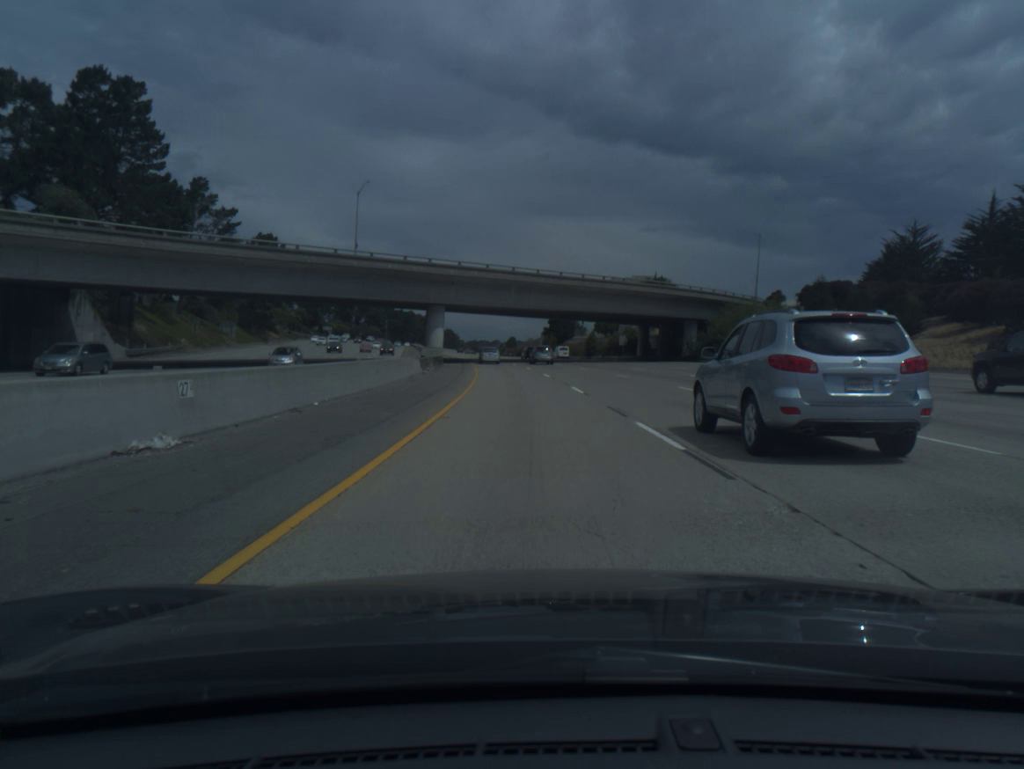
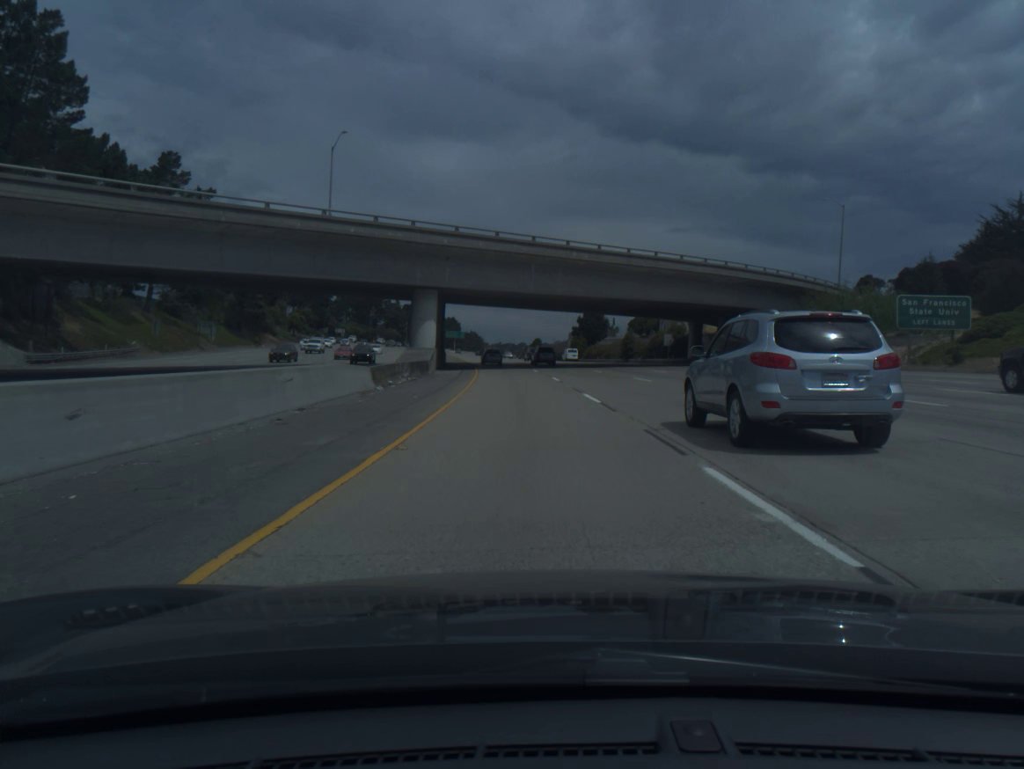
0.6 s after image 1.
(-0.3, +19.4) m; -2°
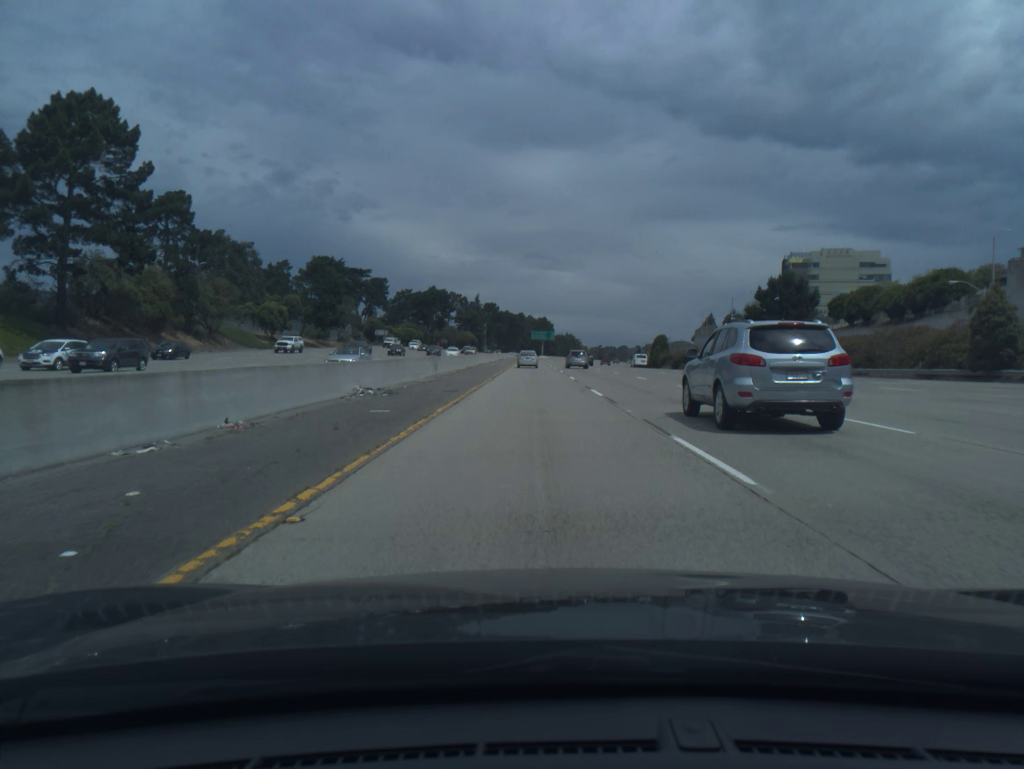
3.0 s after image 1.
(-5.1, +77.3) m; -7°
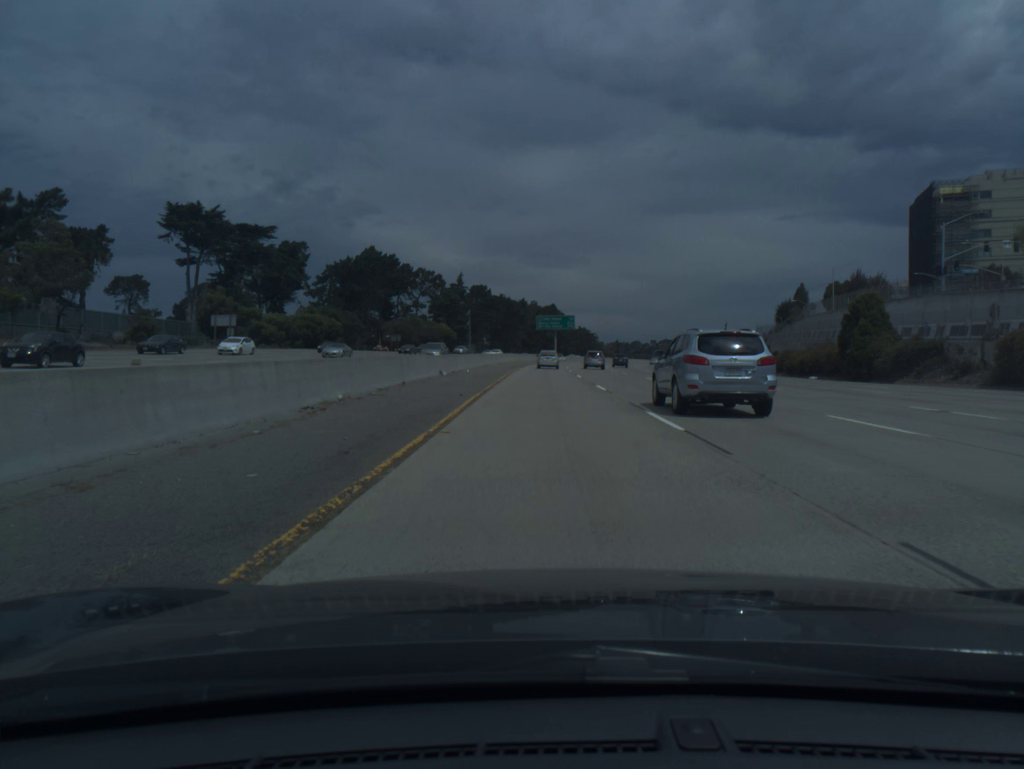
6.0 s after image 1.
(-1.6, +96.0) m; -1°
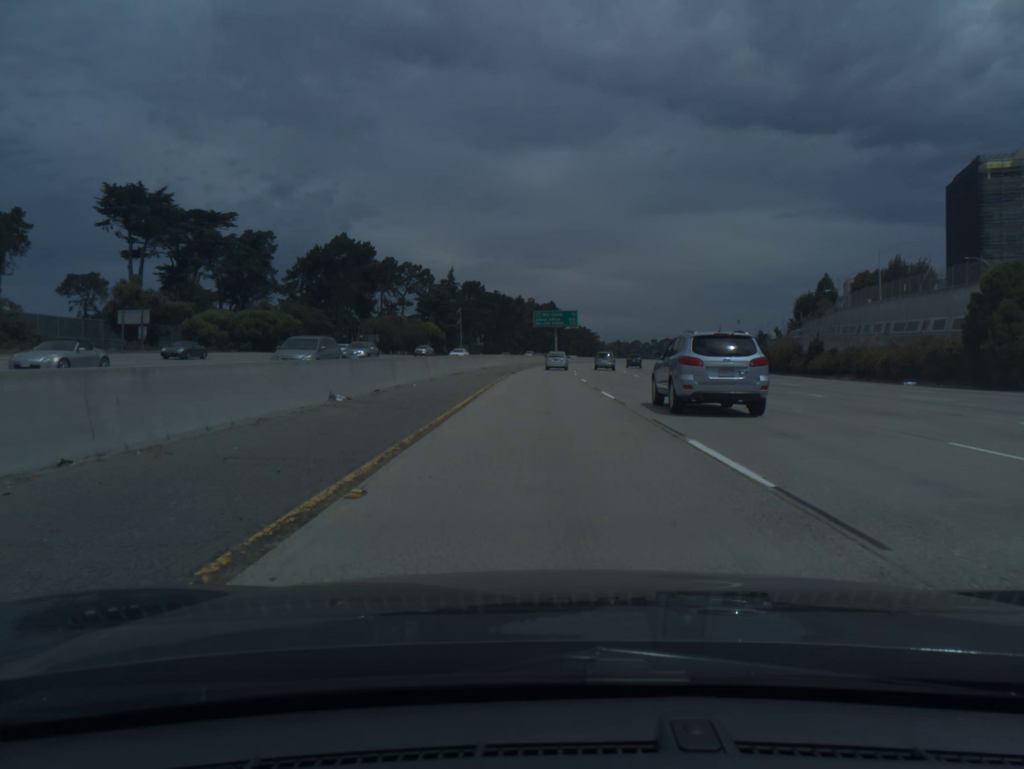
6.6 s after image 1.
(0.0, +19.0) m; 0°
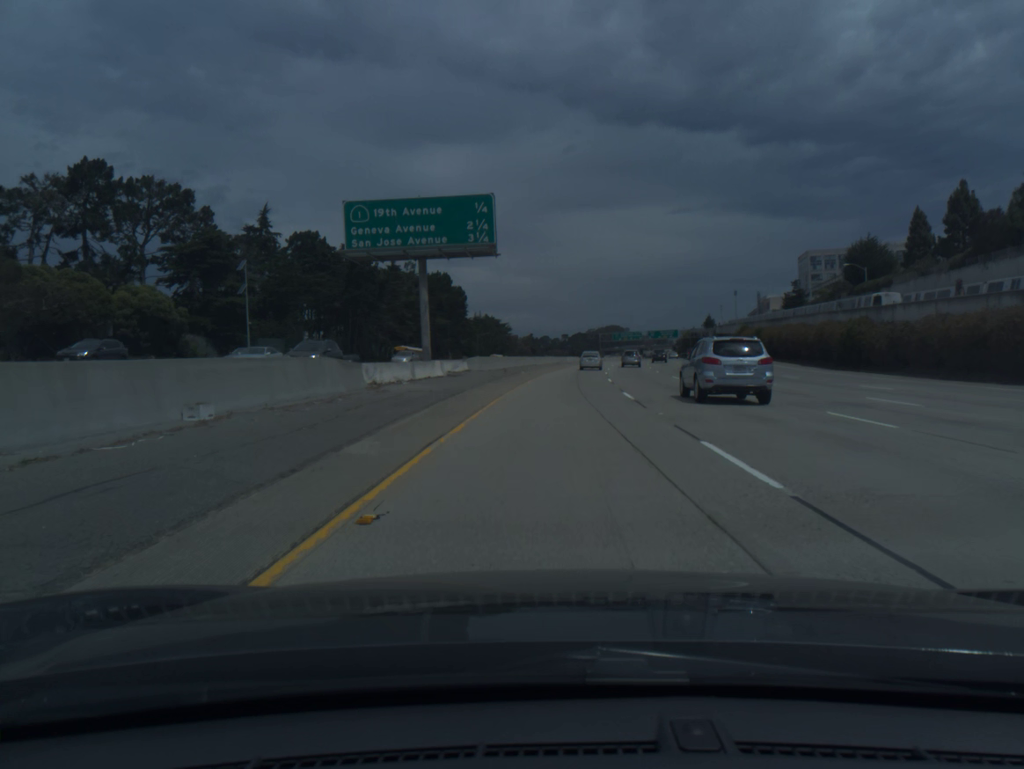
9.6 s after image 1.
(+3.2, +94.0) m; +7°
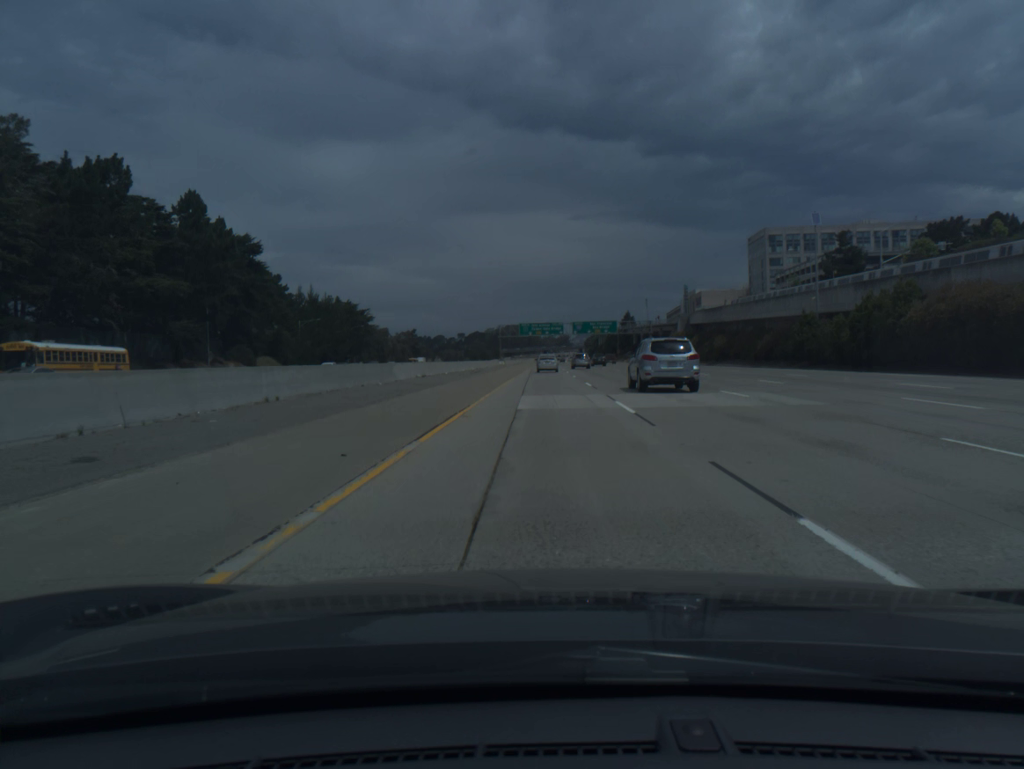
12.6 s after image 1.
(+7.0, +92.8) m; +7°
